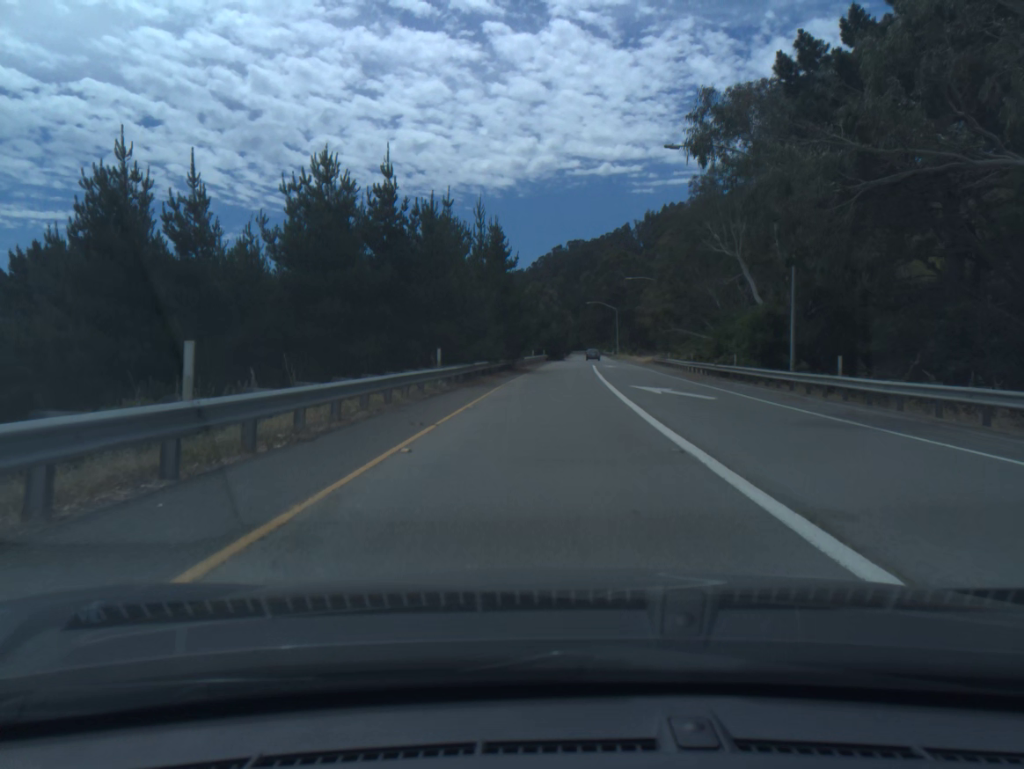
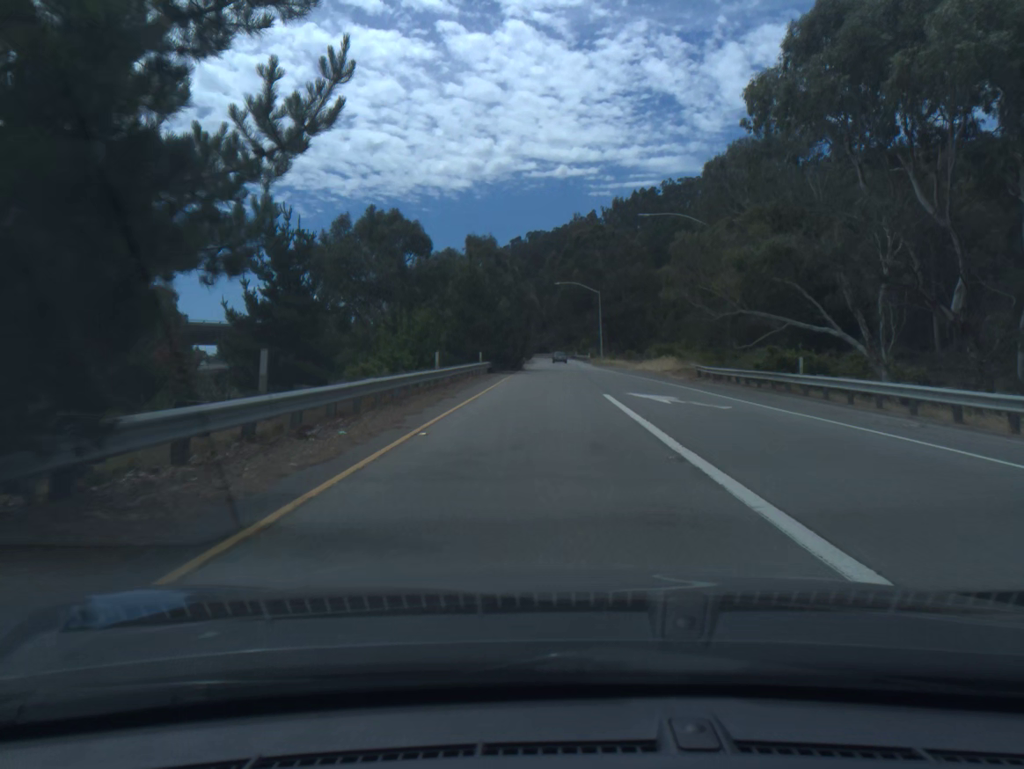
(+1.3, +43.1) m; +3°
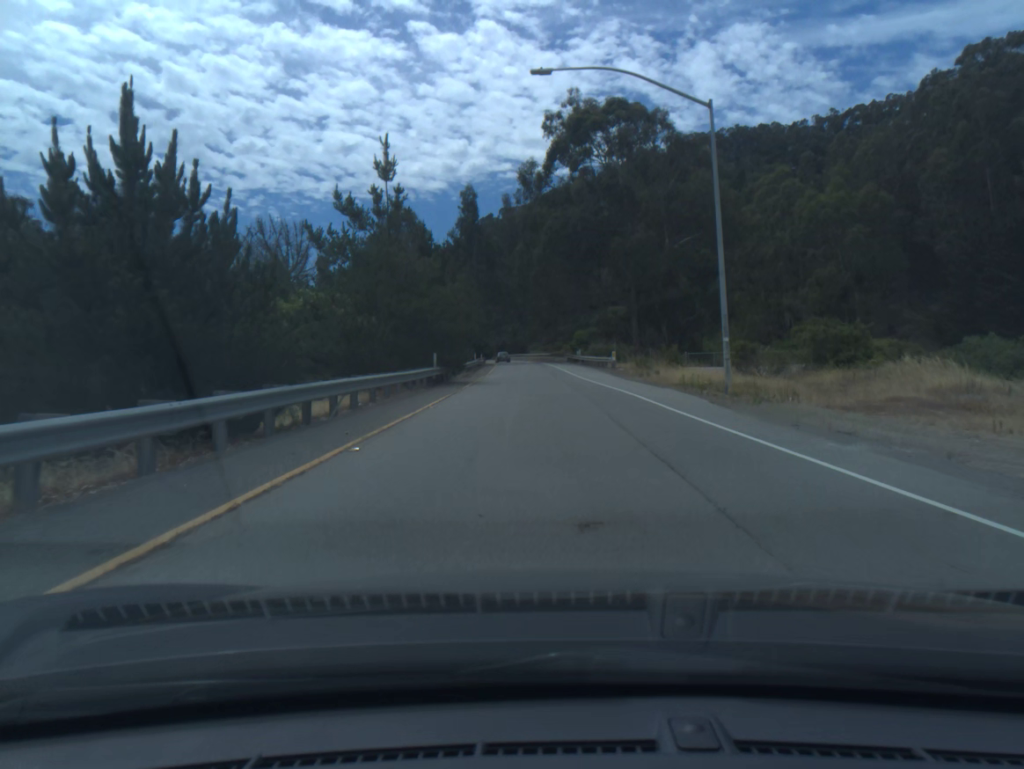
(+1.3, +70.4) m; +2°
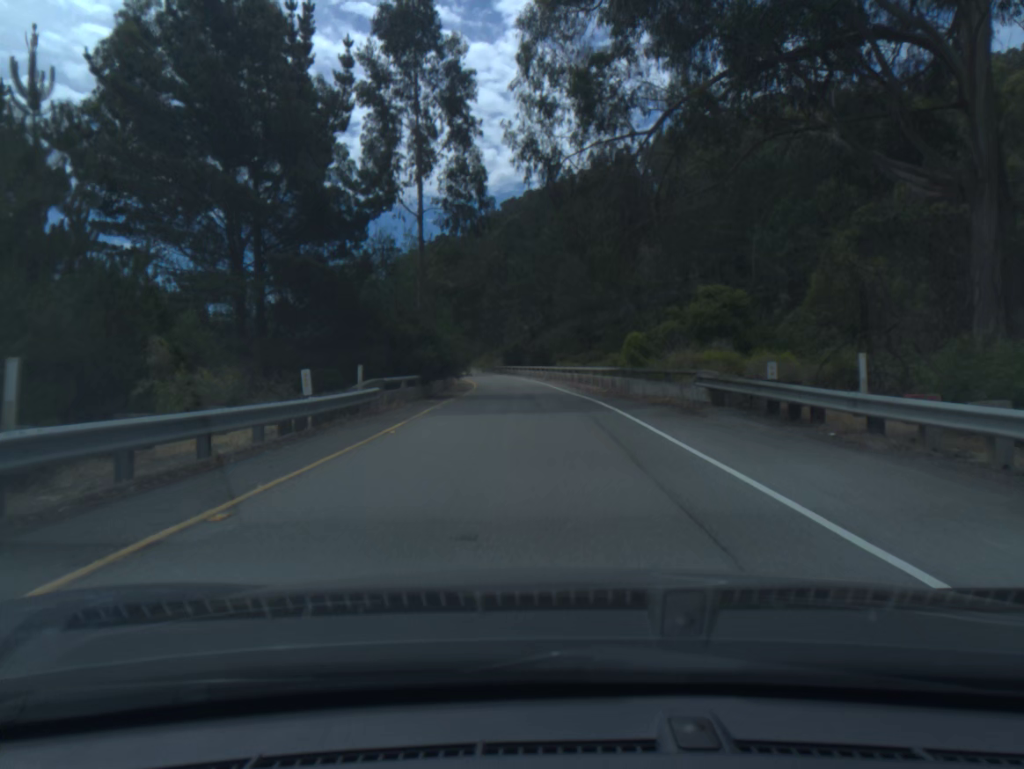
(-1.1, +55.4) m; -2°
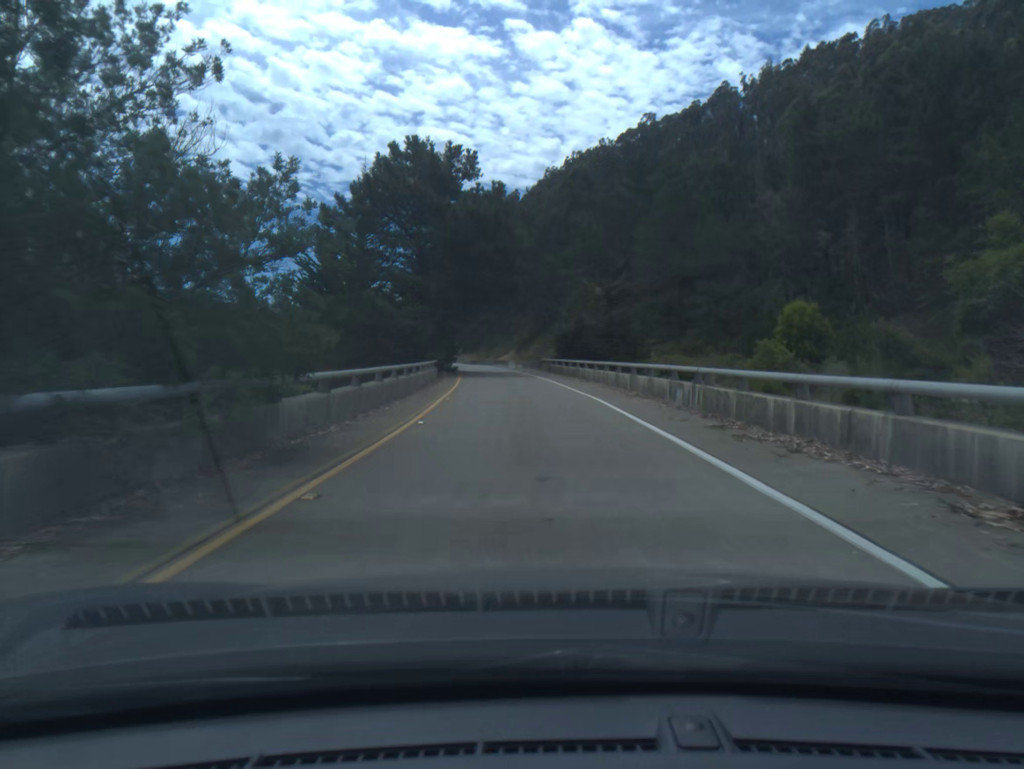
(-1.6, +42.8) m; -4°
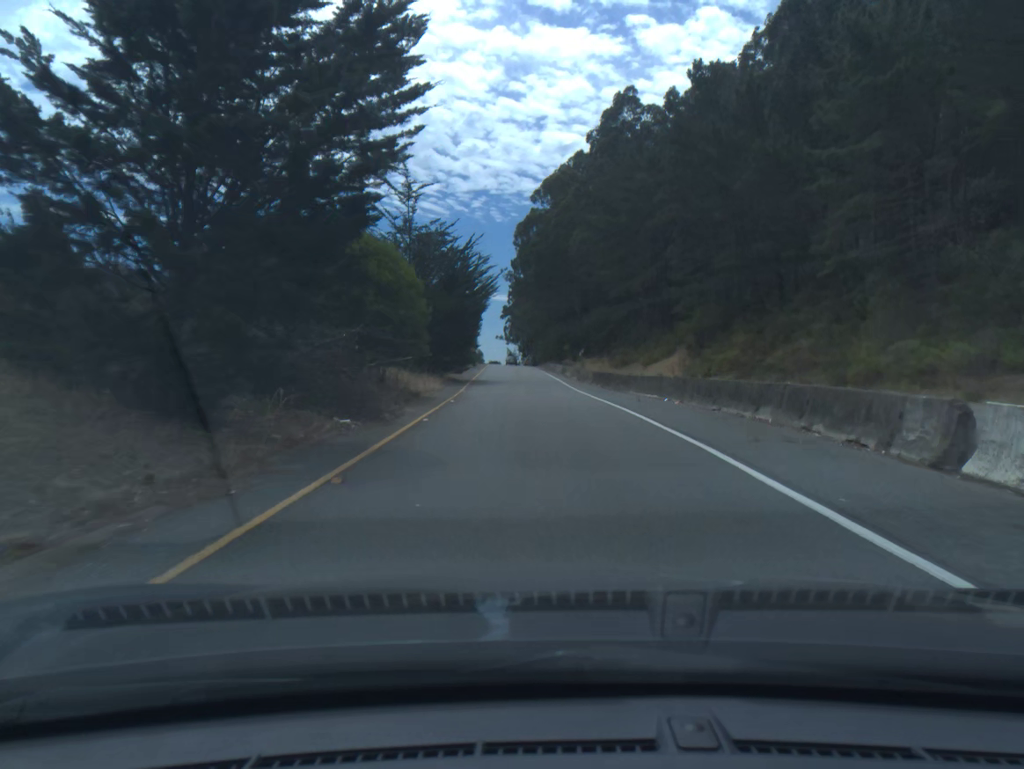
(-5.9, +73.2) m; -9°
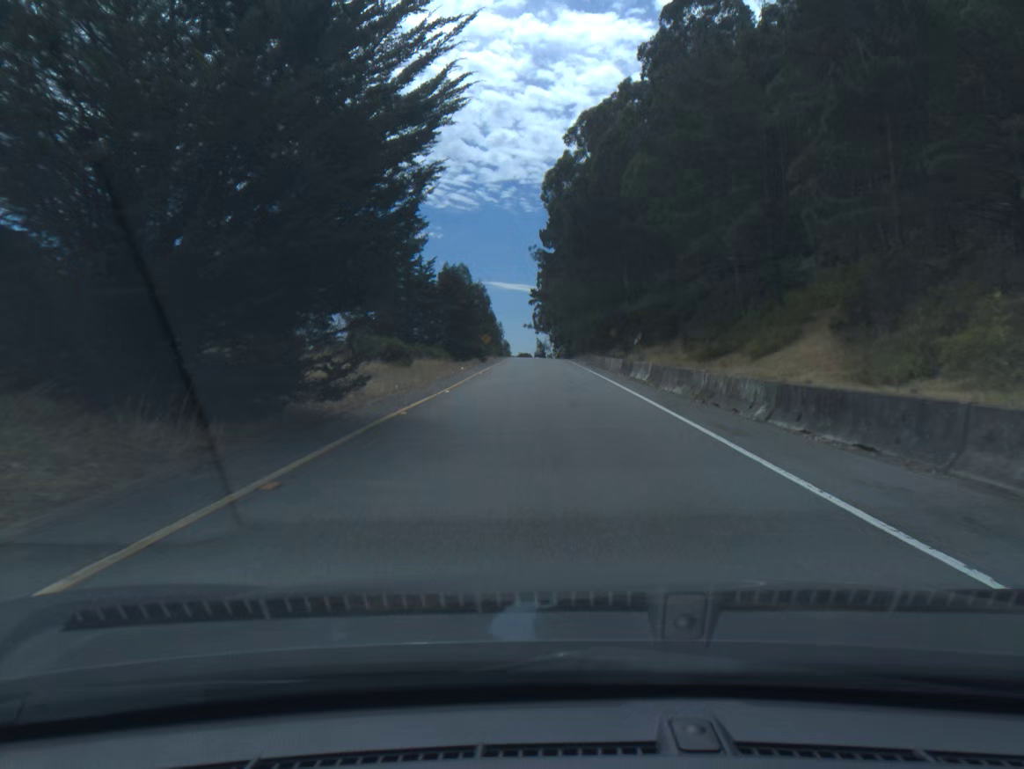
(-0.7, +30.3) m; -2°
